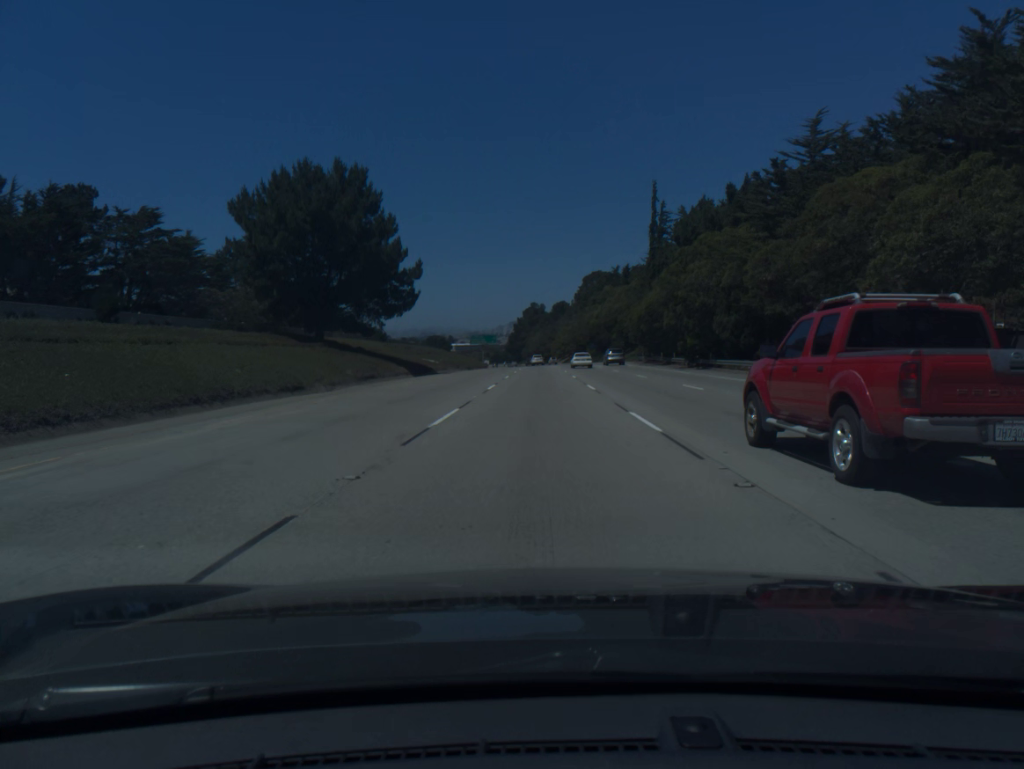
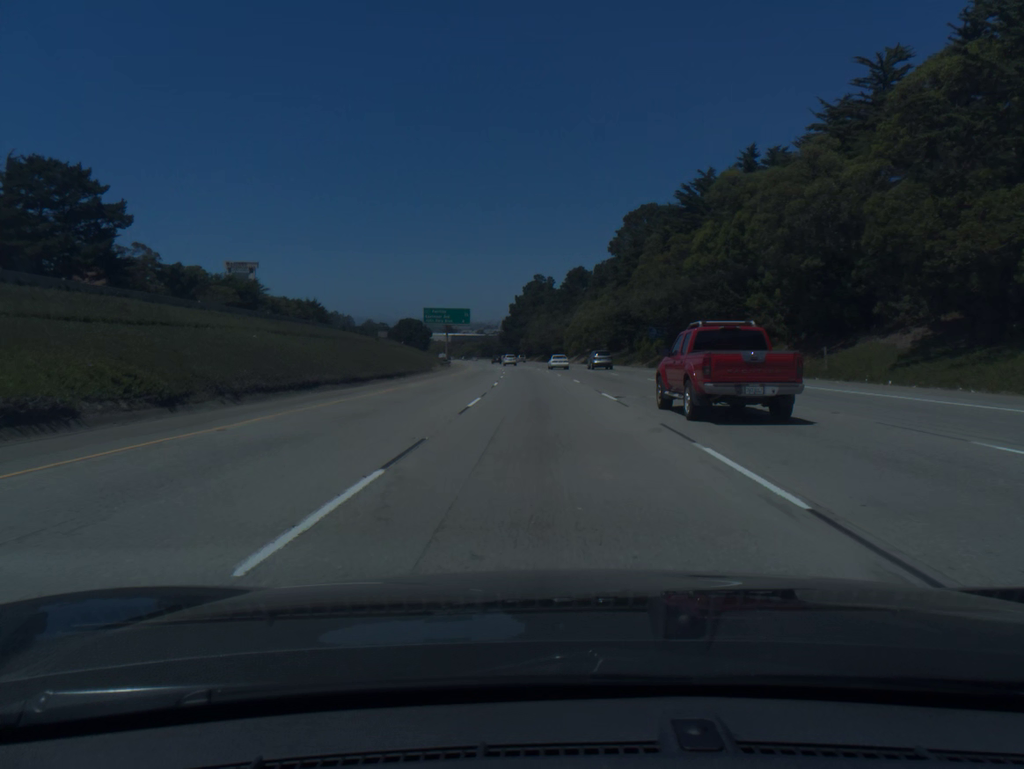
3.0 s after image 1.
(-0.4, +93.7) m; 0°
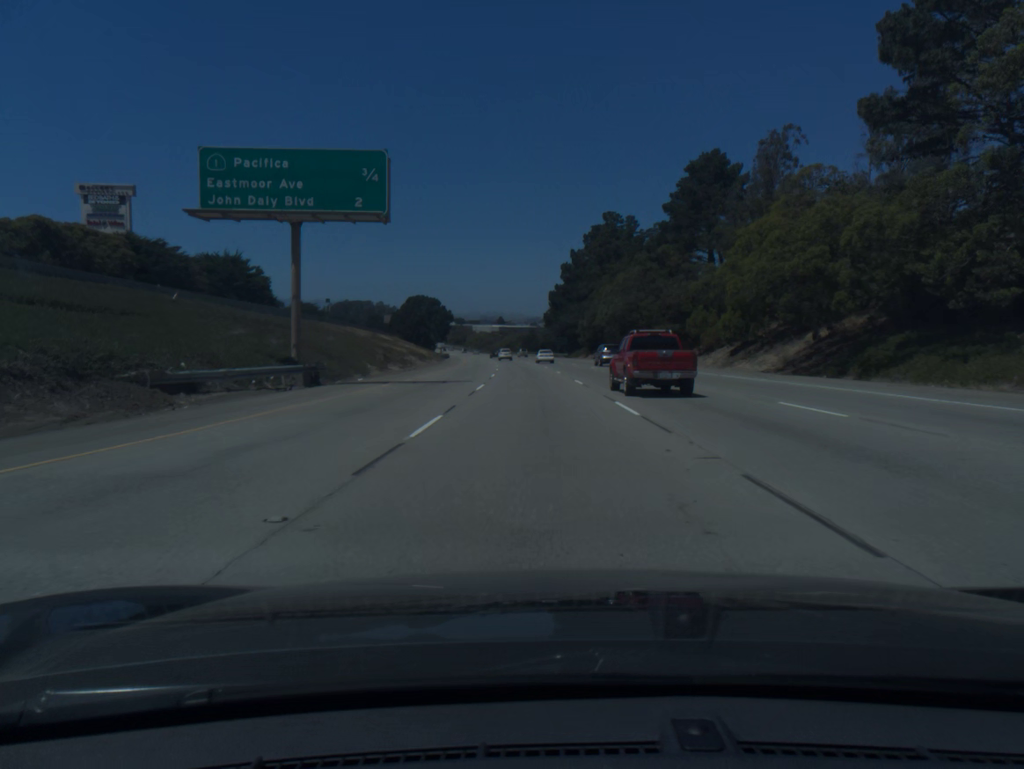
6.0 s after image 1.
(-2.8, +93.7) m; -4°
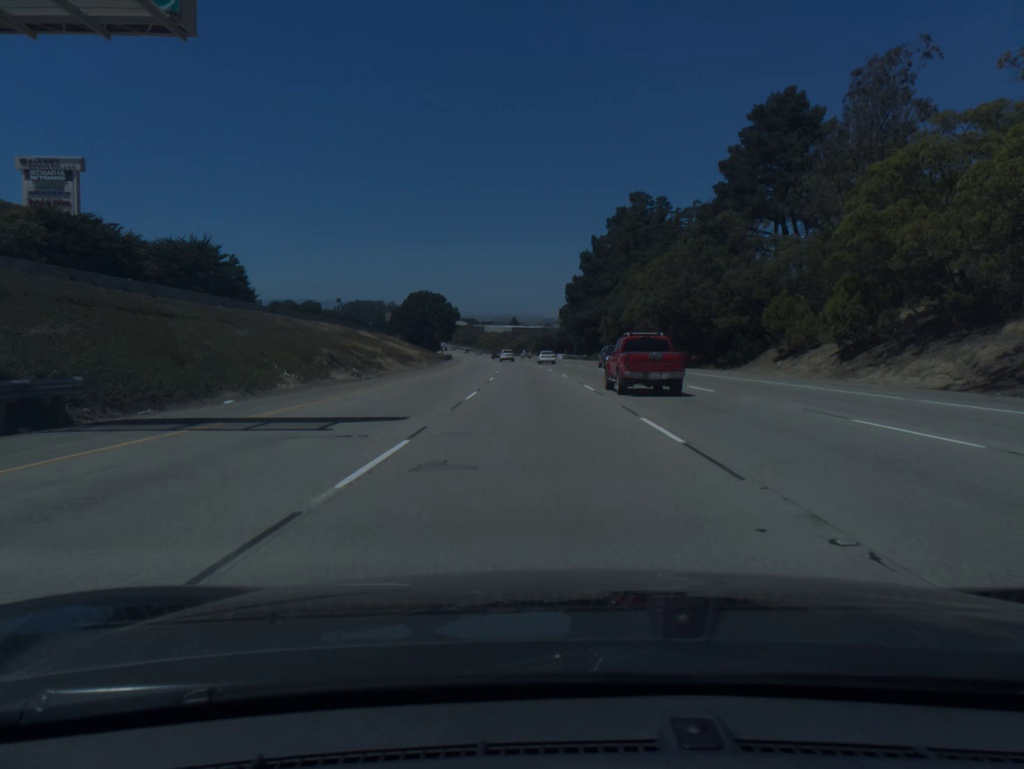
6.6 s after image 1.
(-0.1, +18.8) m; -1°
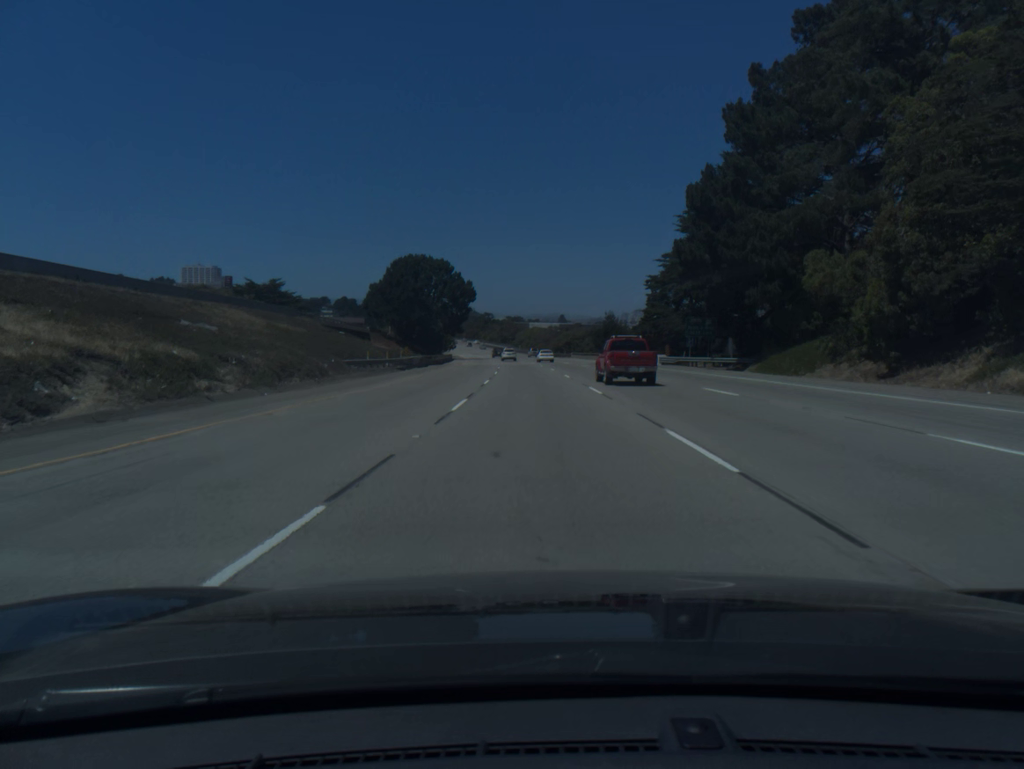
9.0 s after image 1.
(-2.4, +75.3) m; -4°
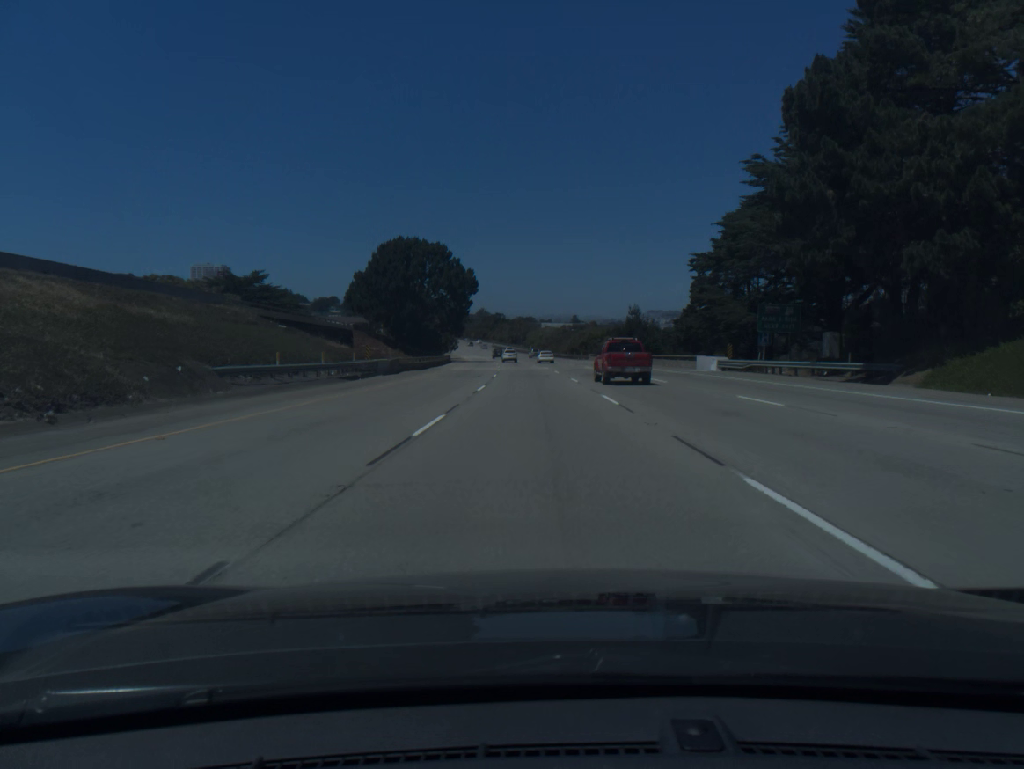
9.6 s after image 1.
(-0.1, +18.9) m; -1°
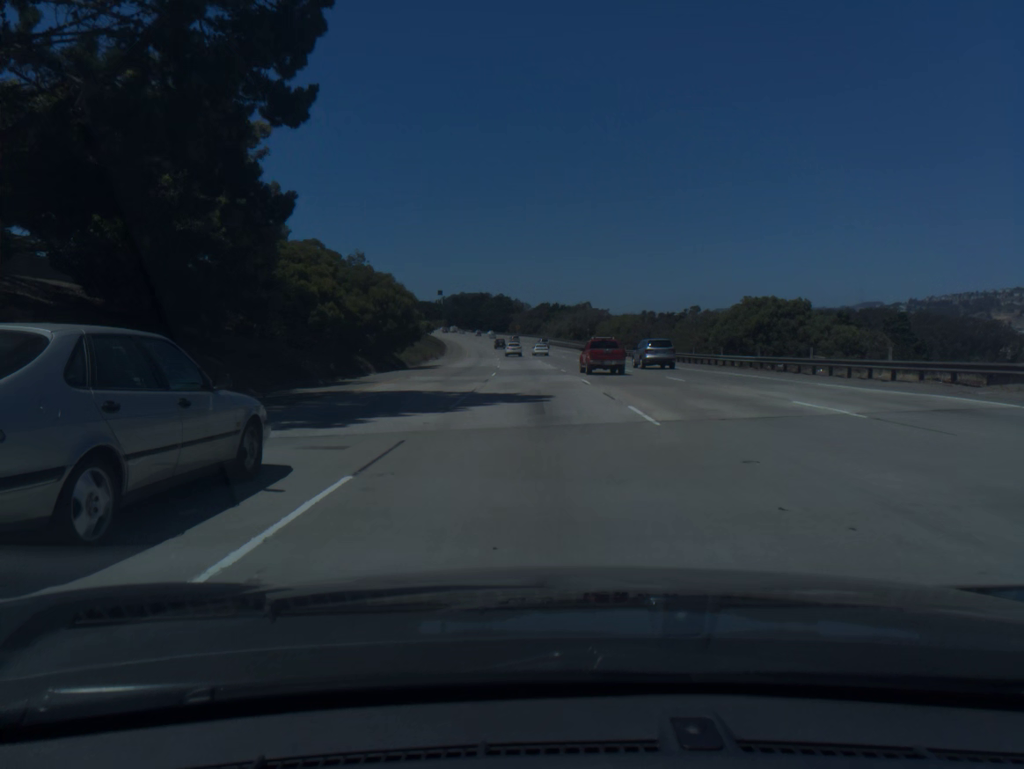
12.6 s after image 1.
(-3.6, +94.5) m; -4°
